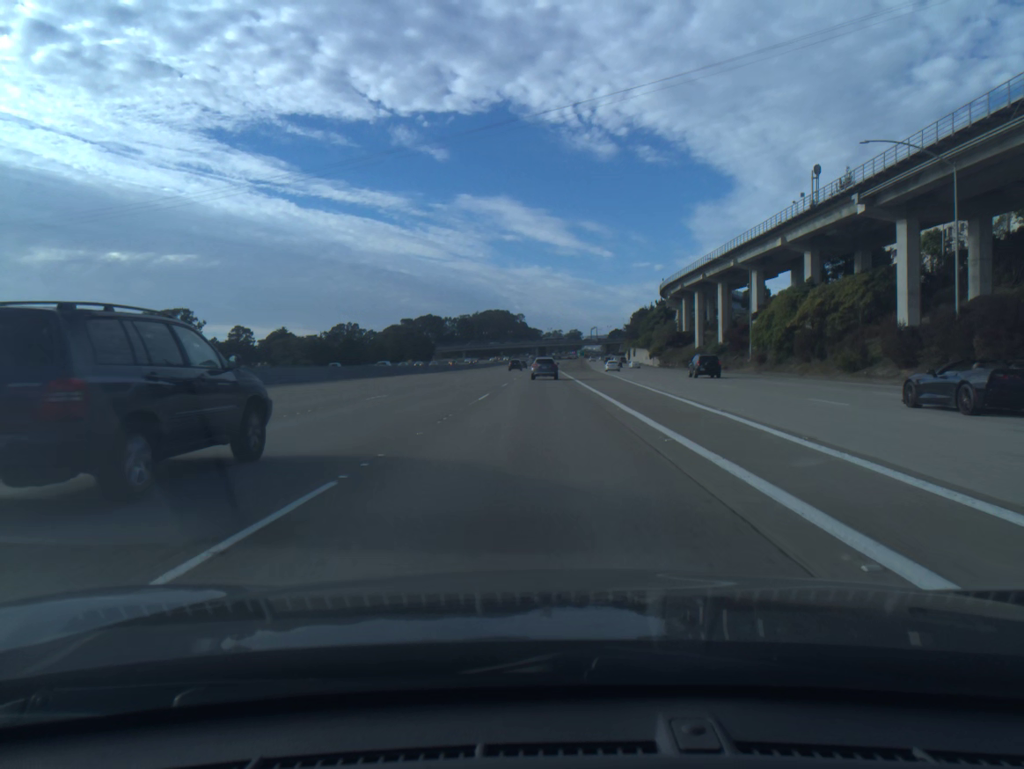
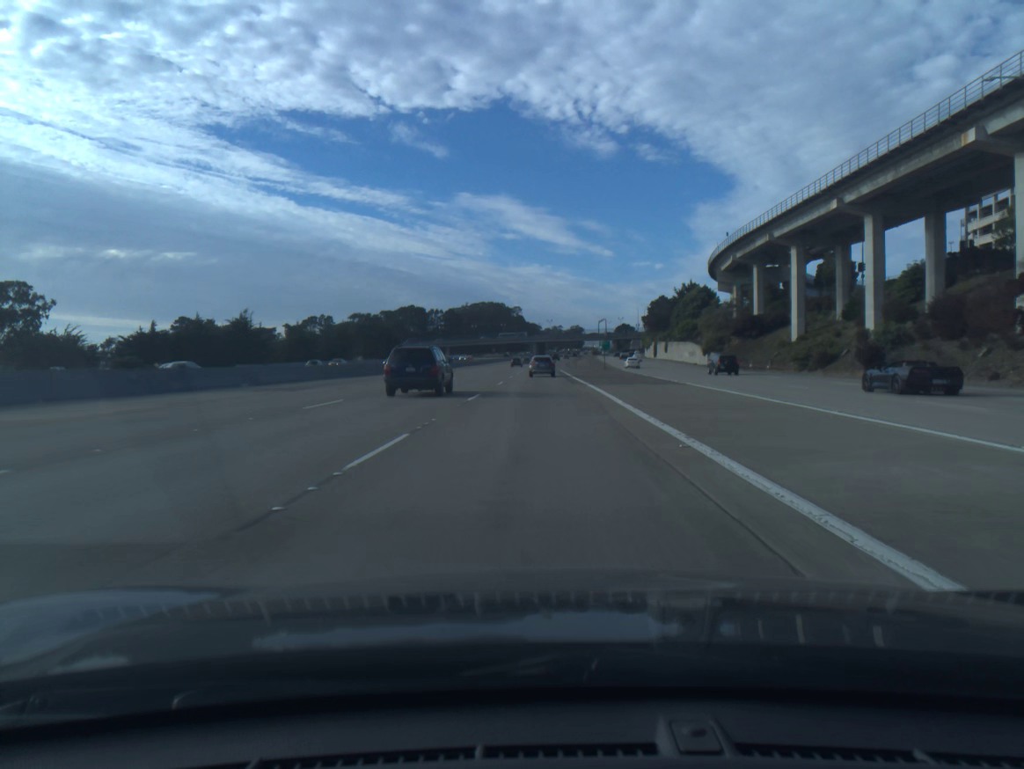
(+0.3, +59.8) m; 0°
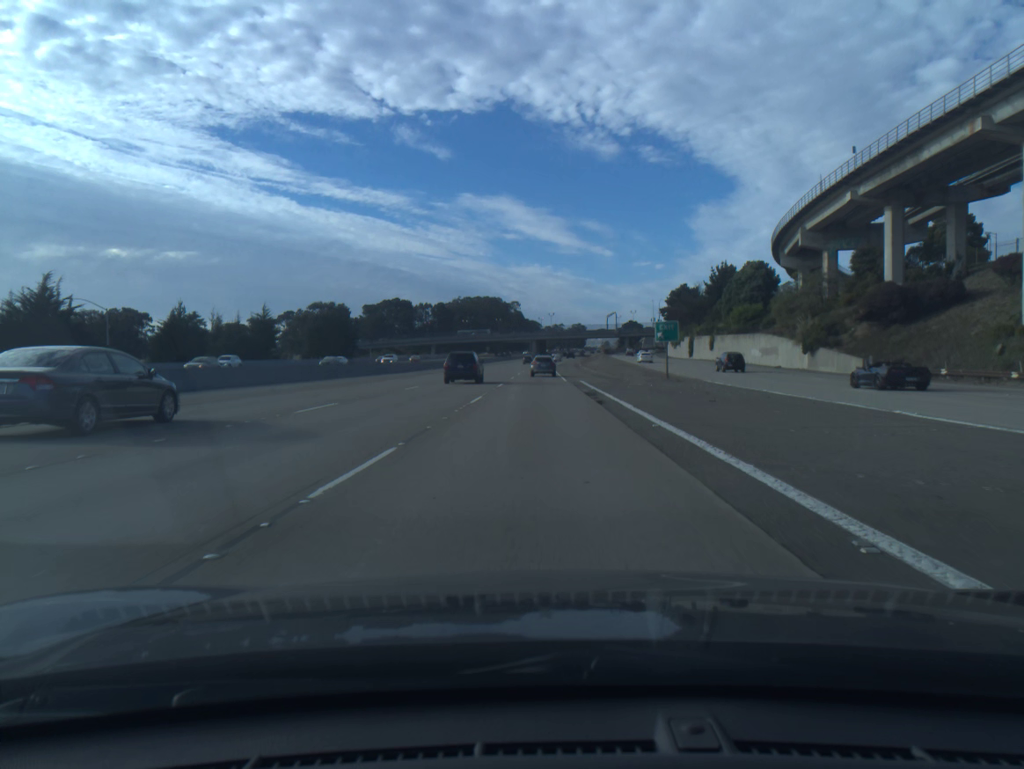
(-0.1, +45.0) m; 0°
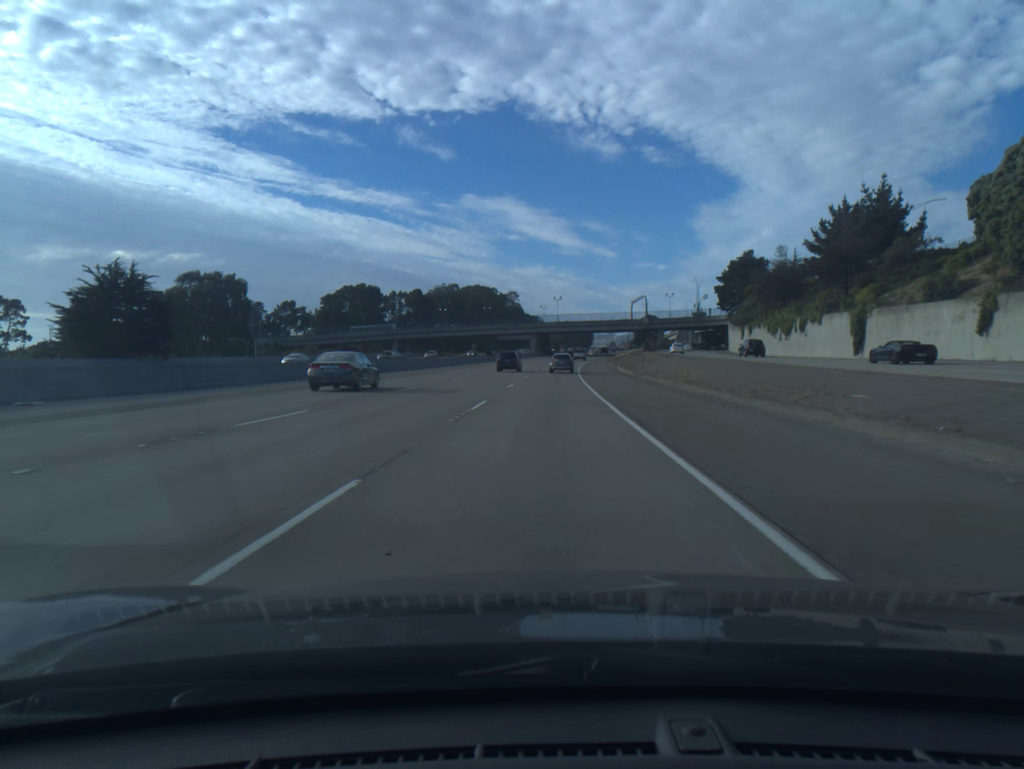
(0.0, +76.1) m; 0°
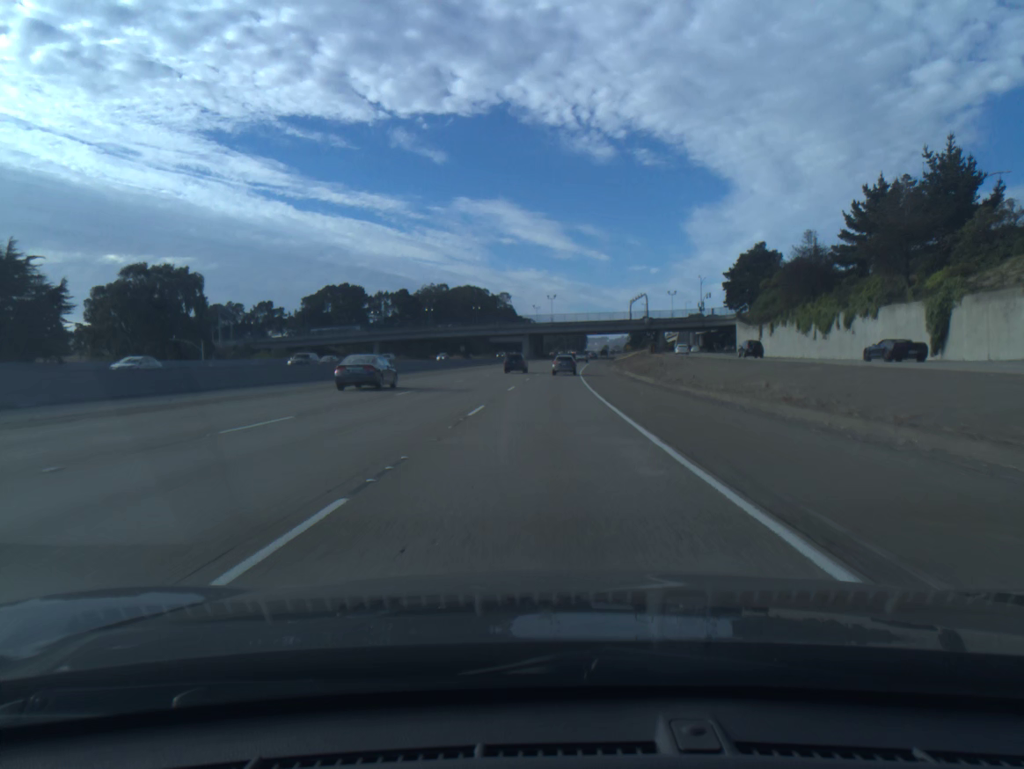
(+0.1, +15.4) m; 0°
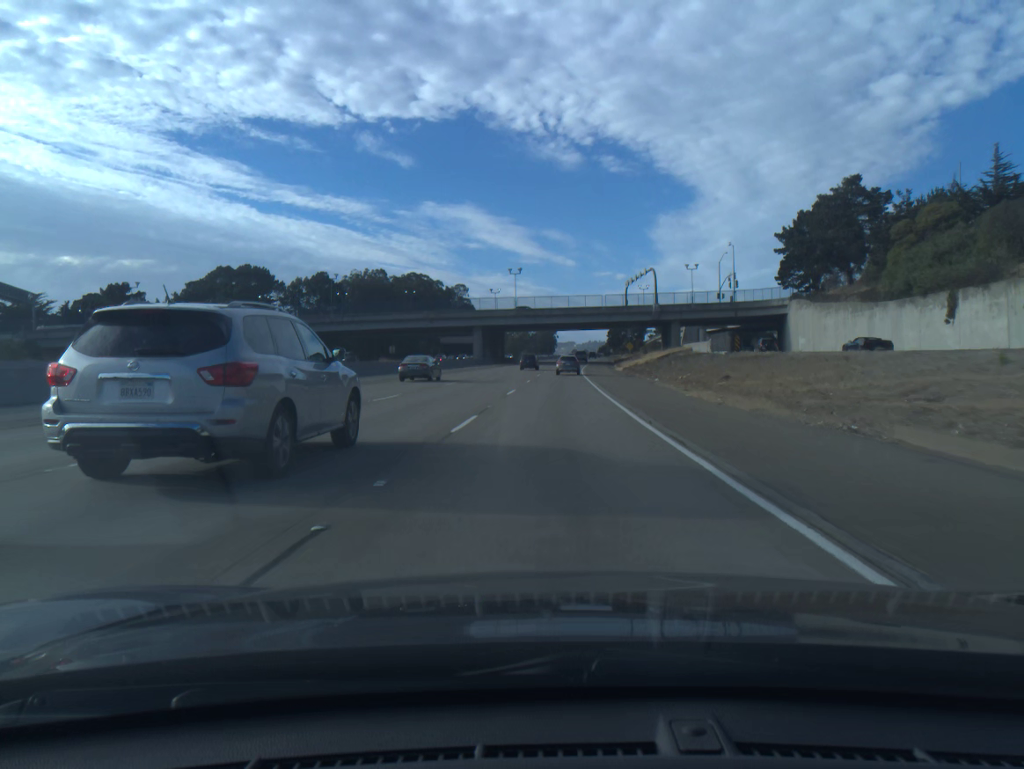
(+1.3, +61.8) m; +2°
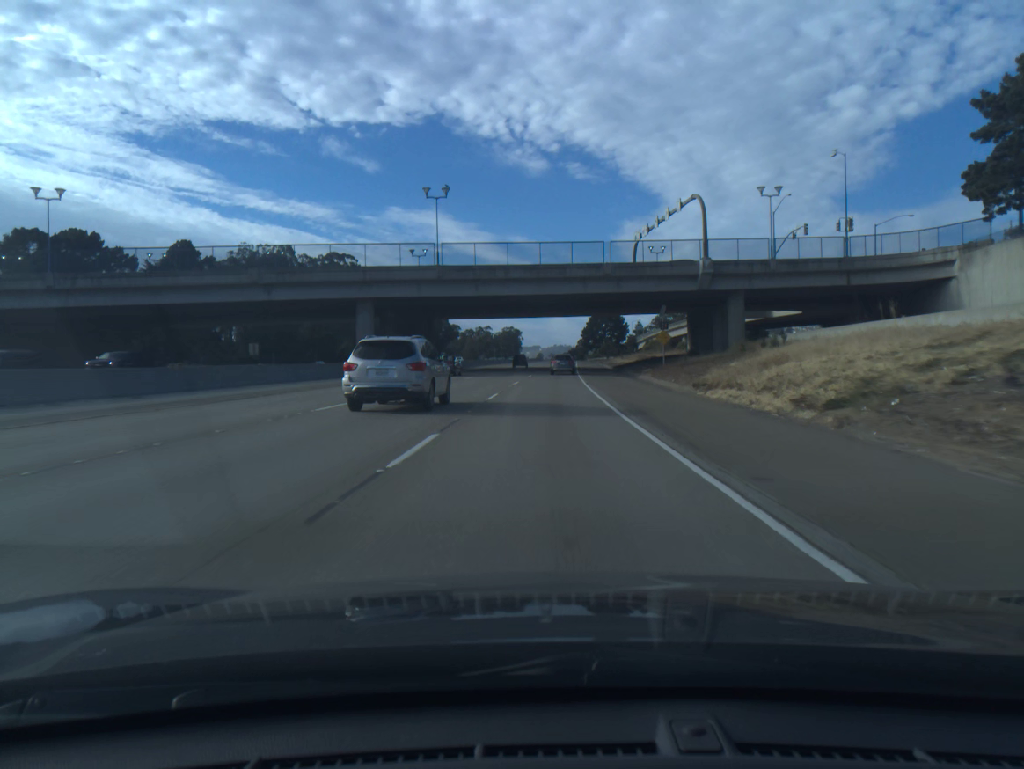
(+1.6, +62.2) m; +3°
